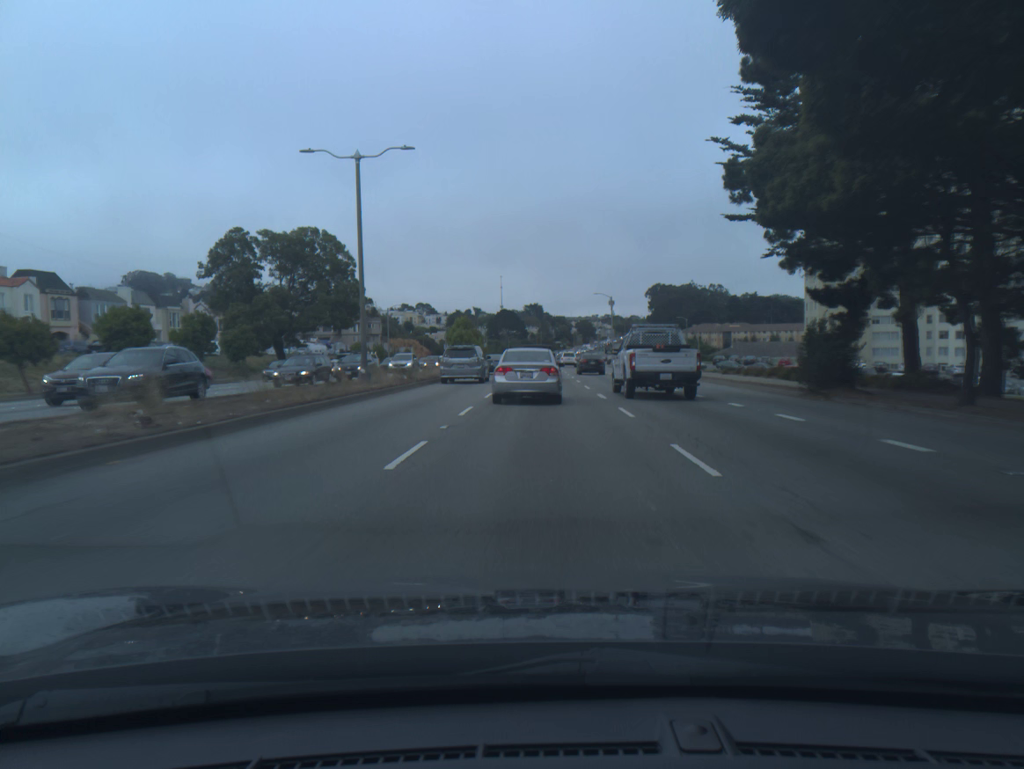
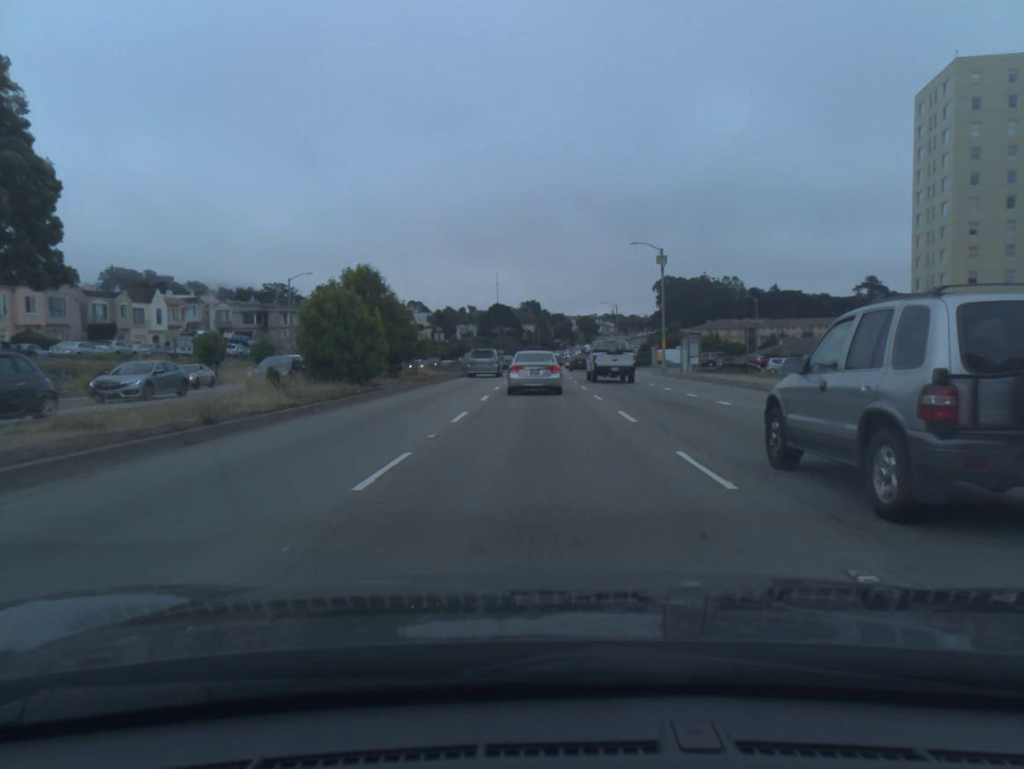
(+0.1, +45.4) m; 0°
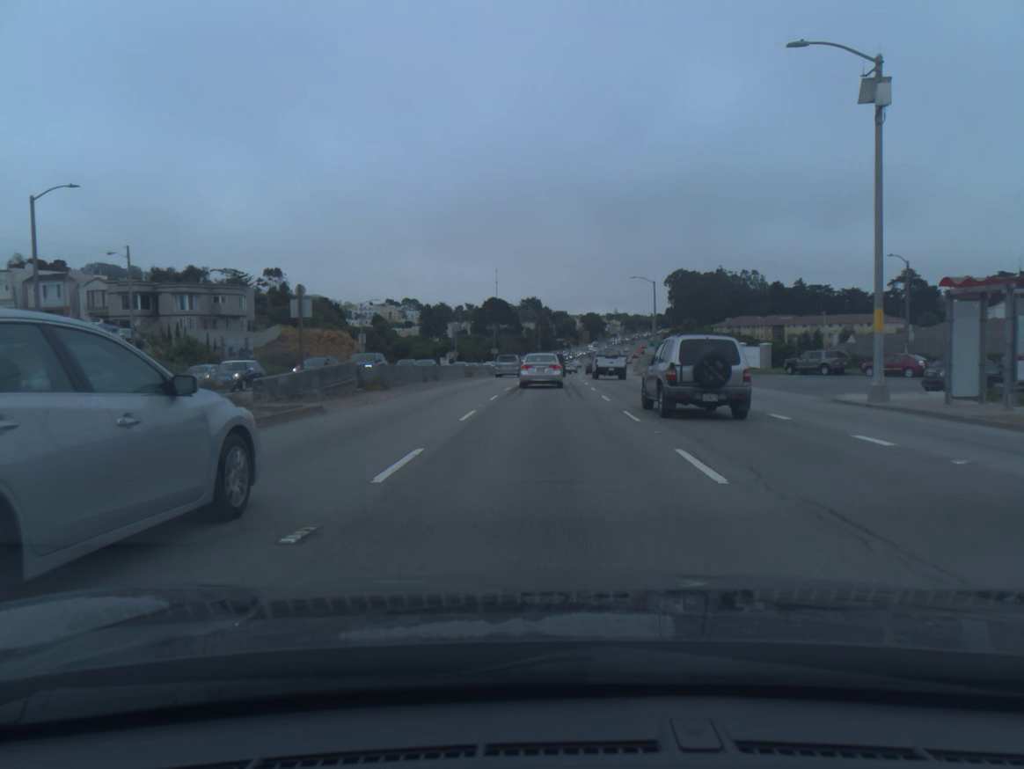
(-0.2, +36.6) m; 0°
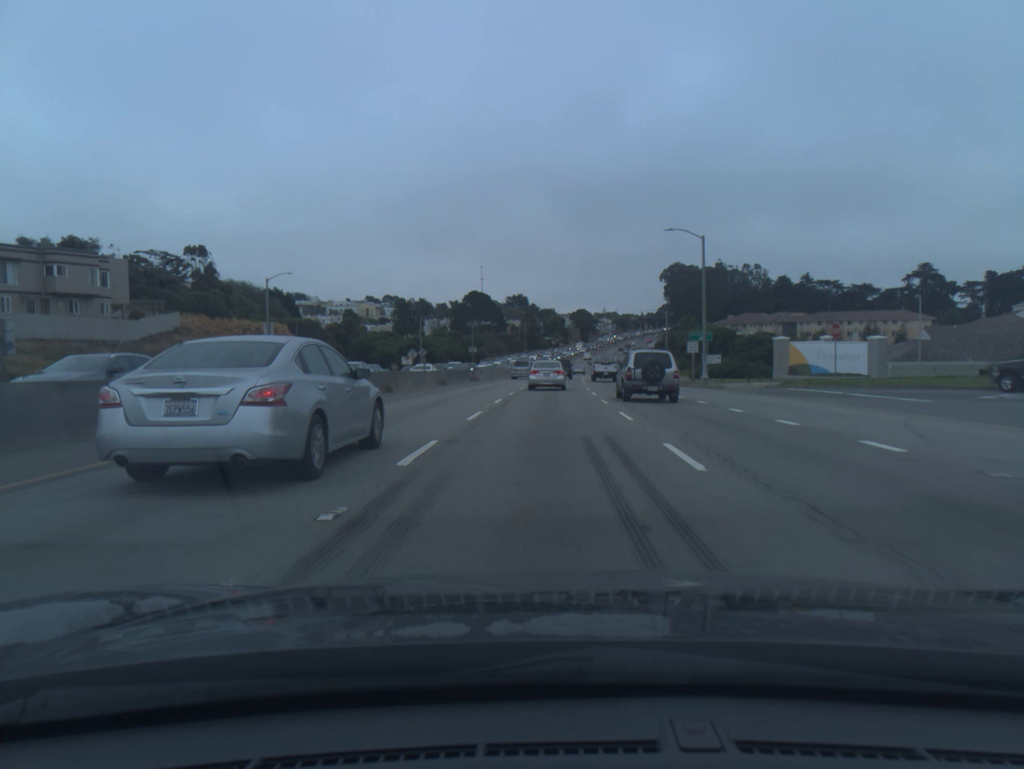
(+0.2, +28.3) m; +1°
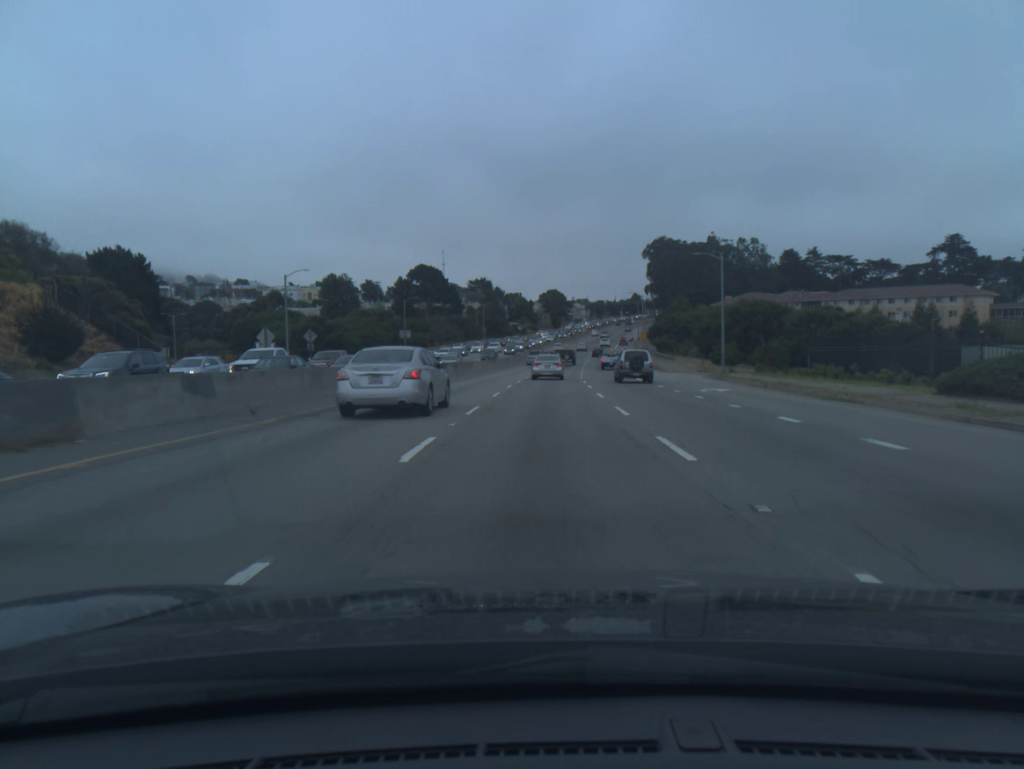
(+1.0, +51.2) m; +2°
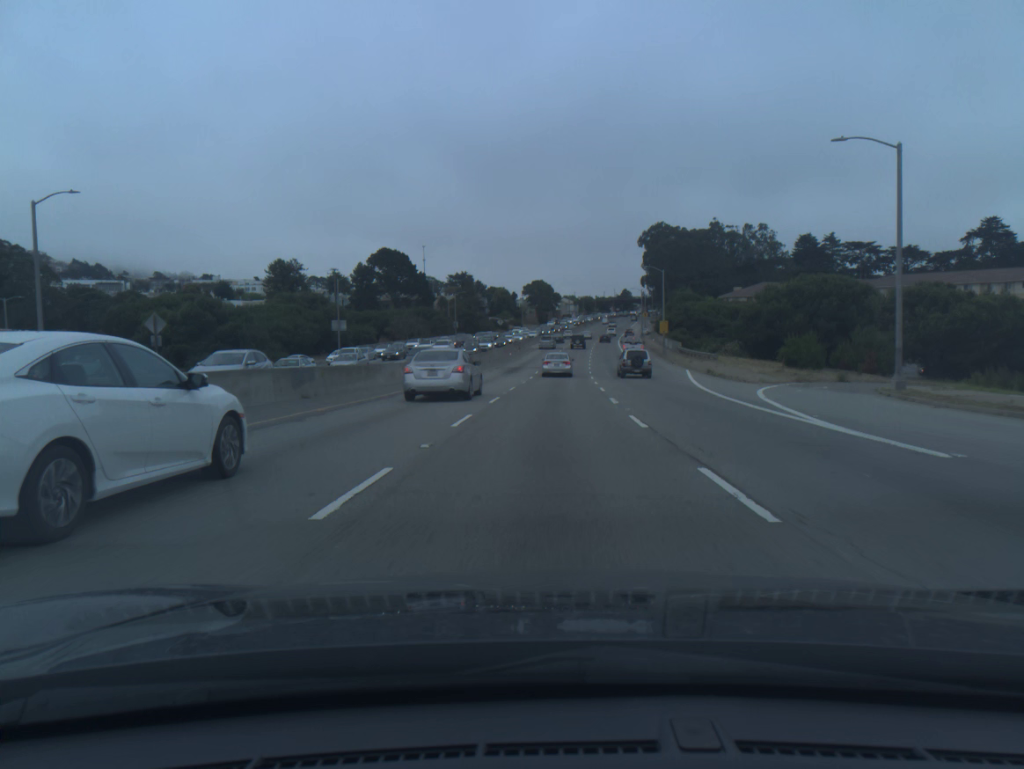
(+0.3, +32.9) m; +1°
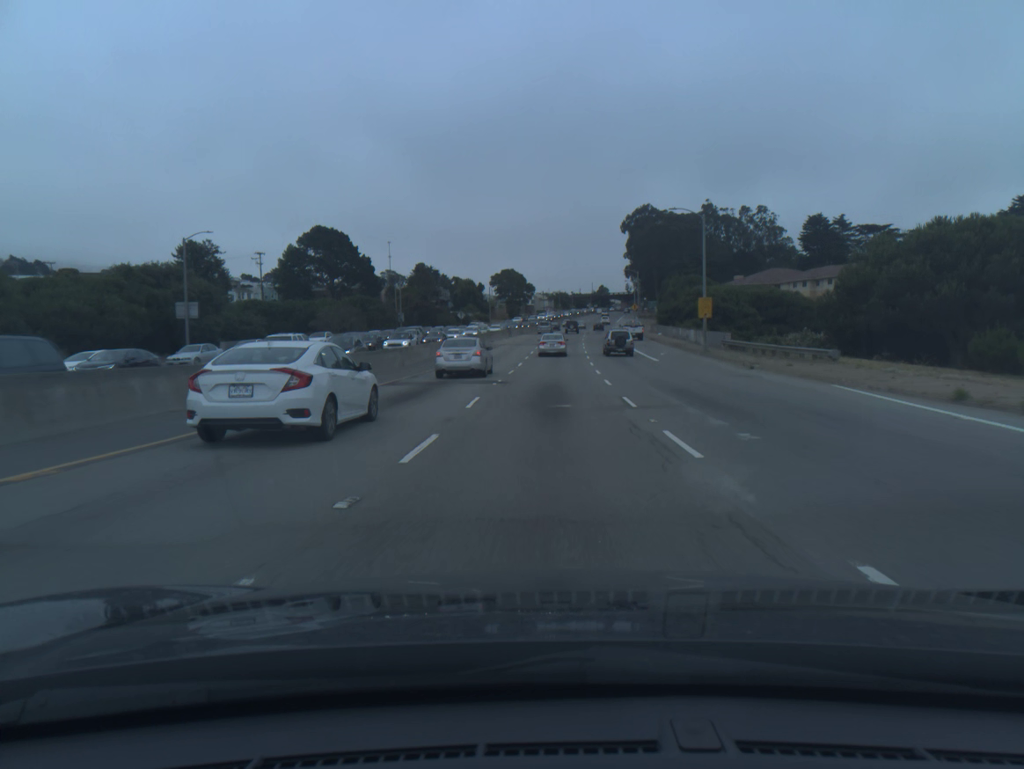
(+0.6, +33.8) m; +2°
